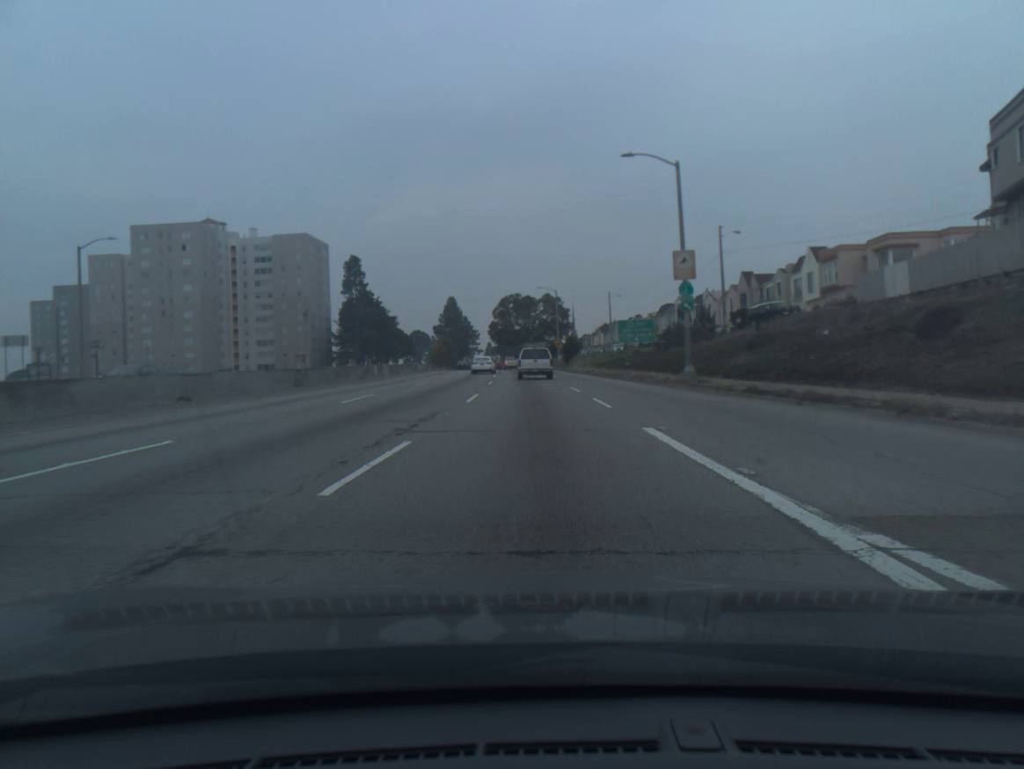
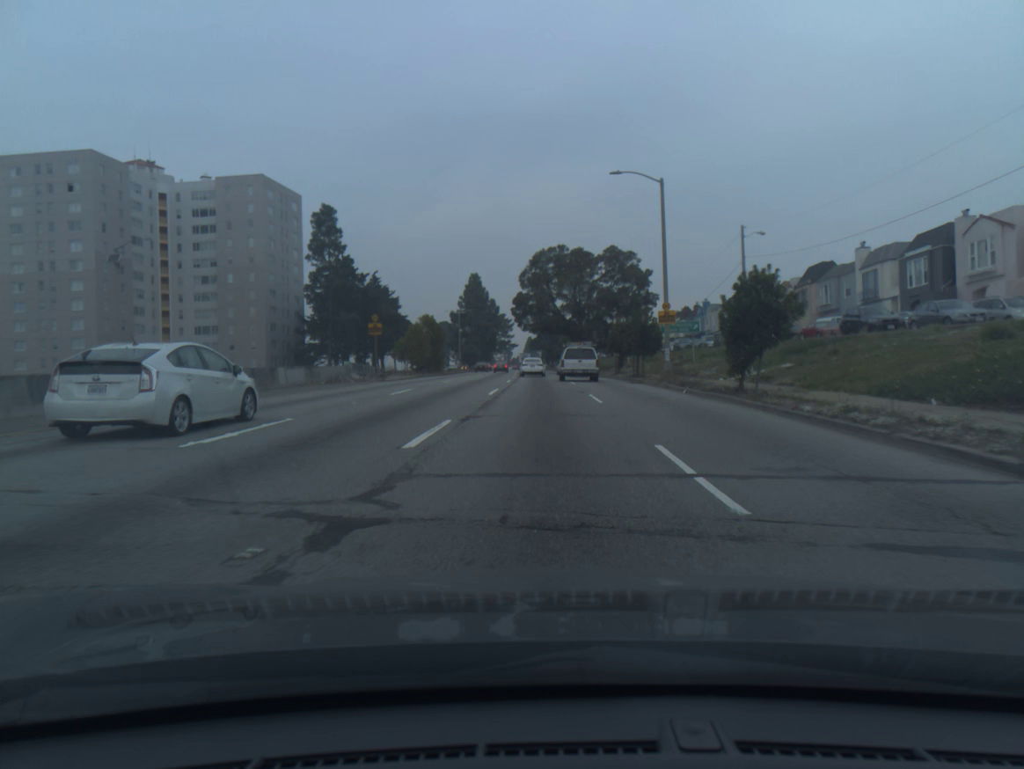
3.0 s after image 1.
(-1.7, +56.3) m; -3°
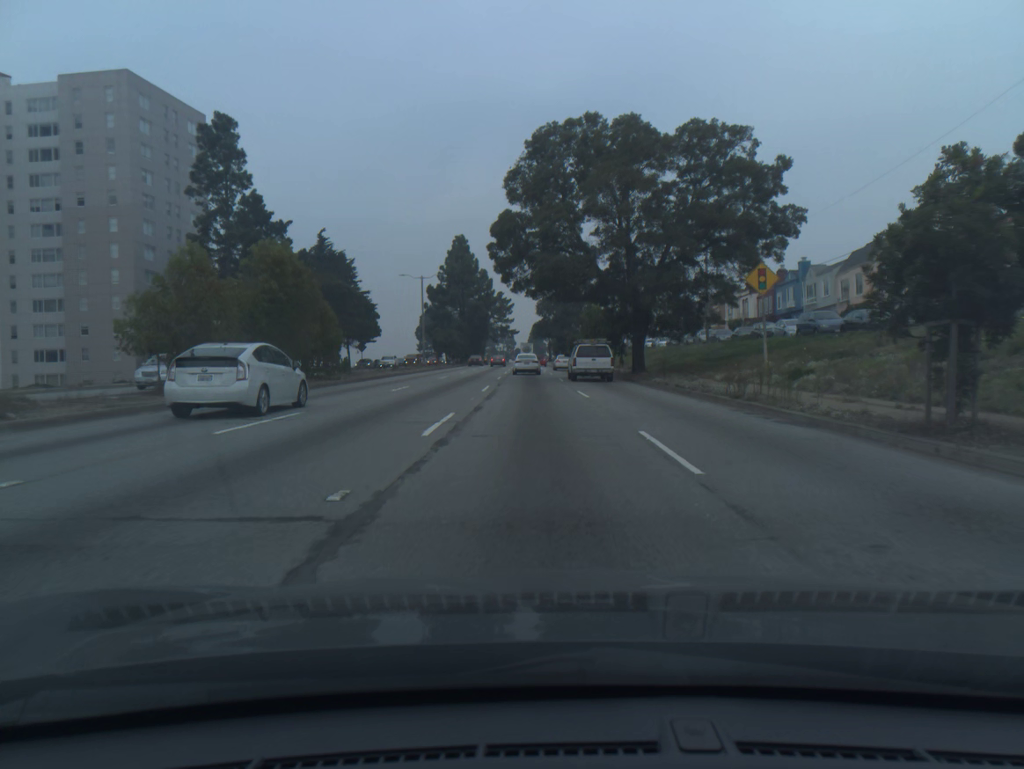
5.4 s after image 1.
(-0.2, +42.2) m; 0°
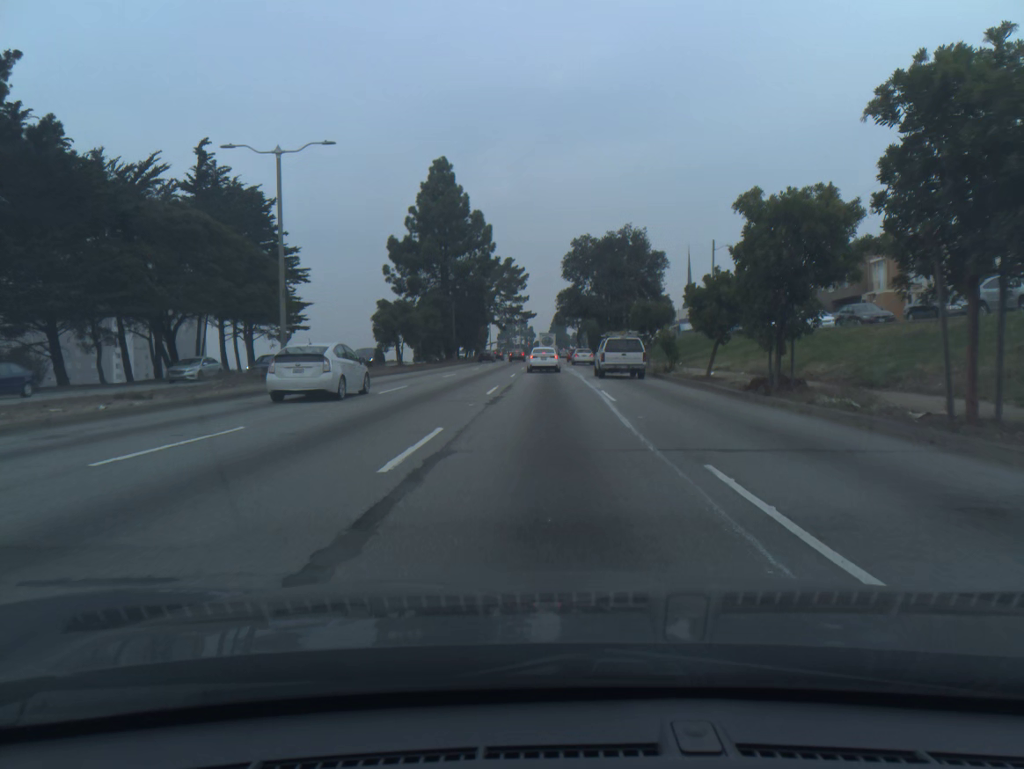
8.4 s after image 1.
(-0.8, +48.4) m; -1°
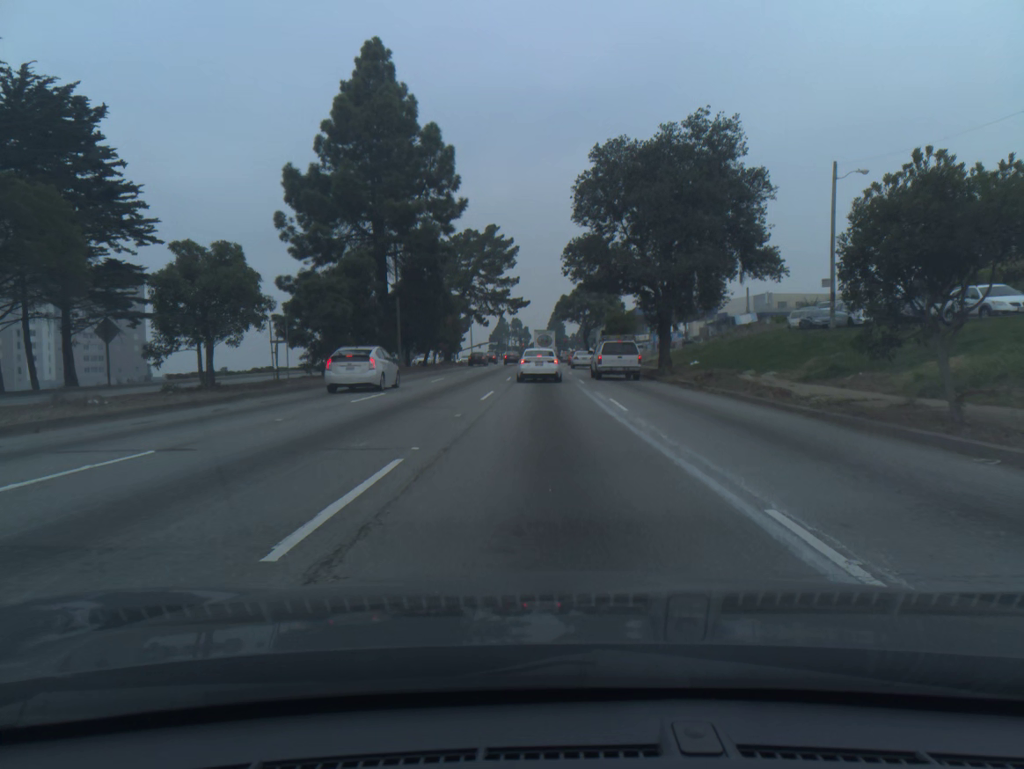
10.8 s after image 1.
(+0.1, +32.3) m; 0°
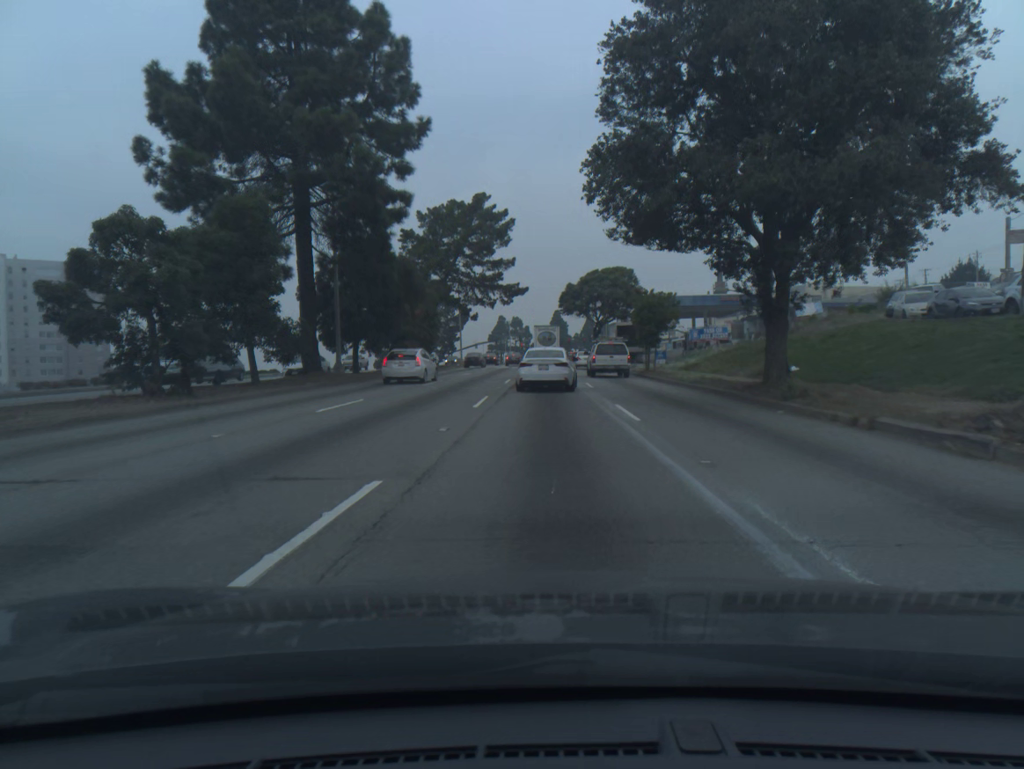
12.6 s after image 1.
(0.0, +17.6) m; 0°
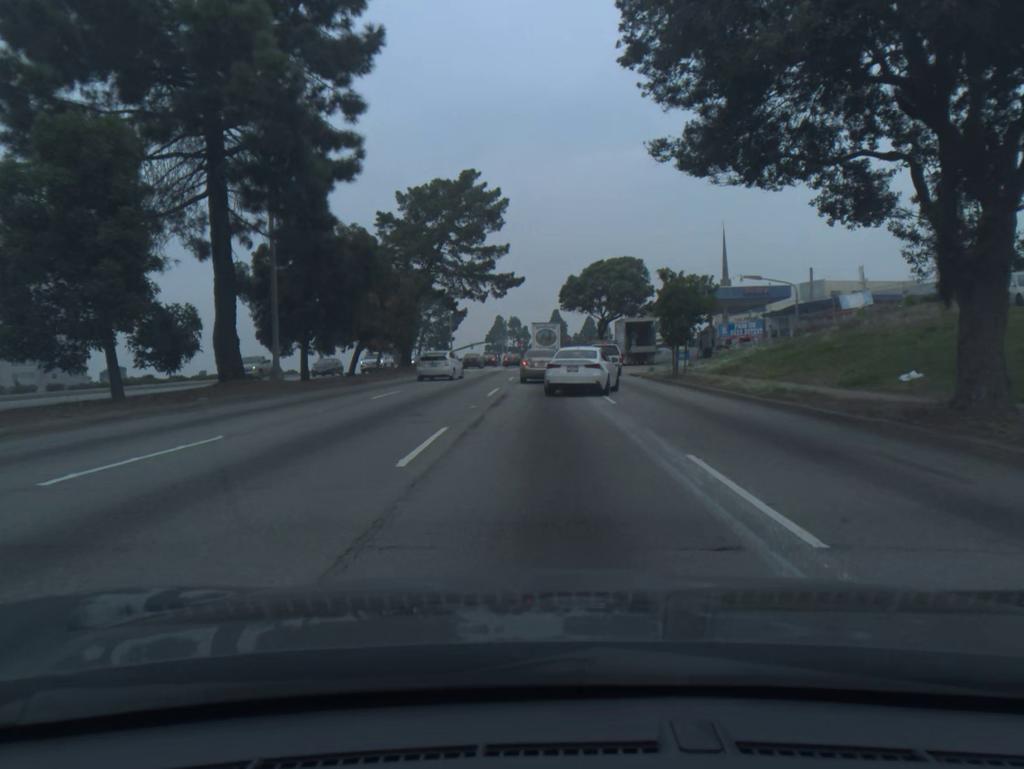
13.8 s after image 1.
(0.0, +9.3) m; 0°
